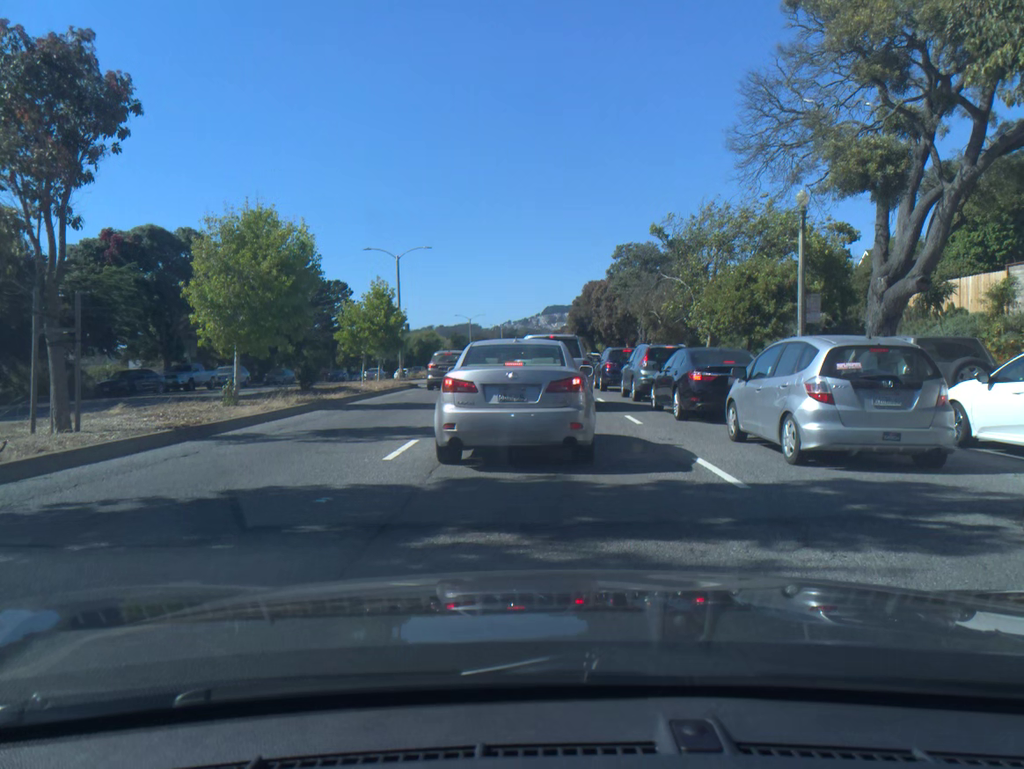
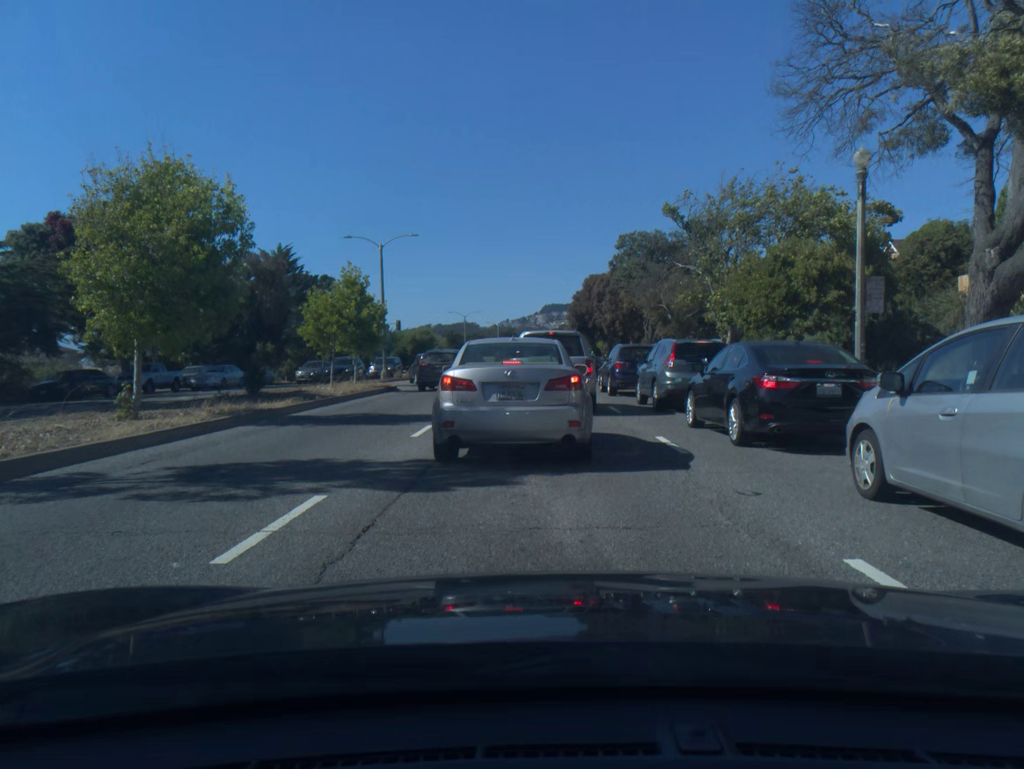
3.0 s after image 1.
(0.0, +4.9) m; +1°
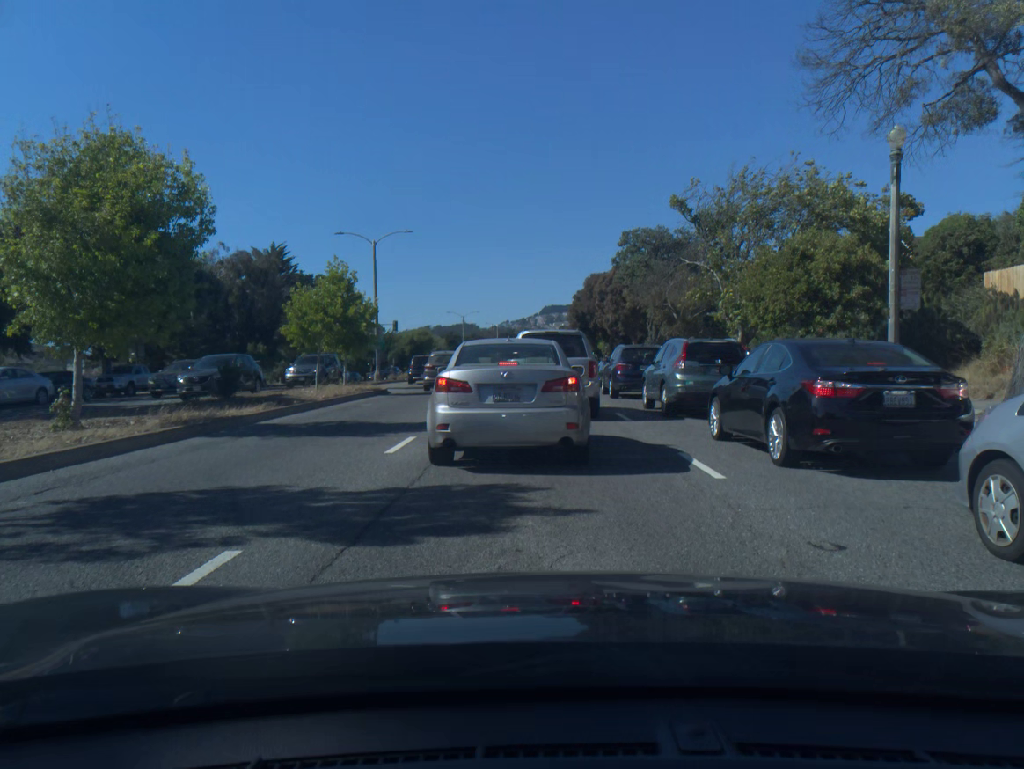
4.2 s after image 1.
(0.0, +1.9) m; -1°
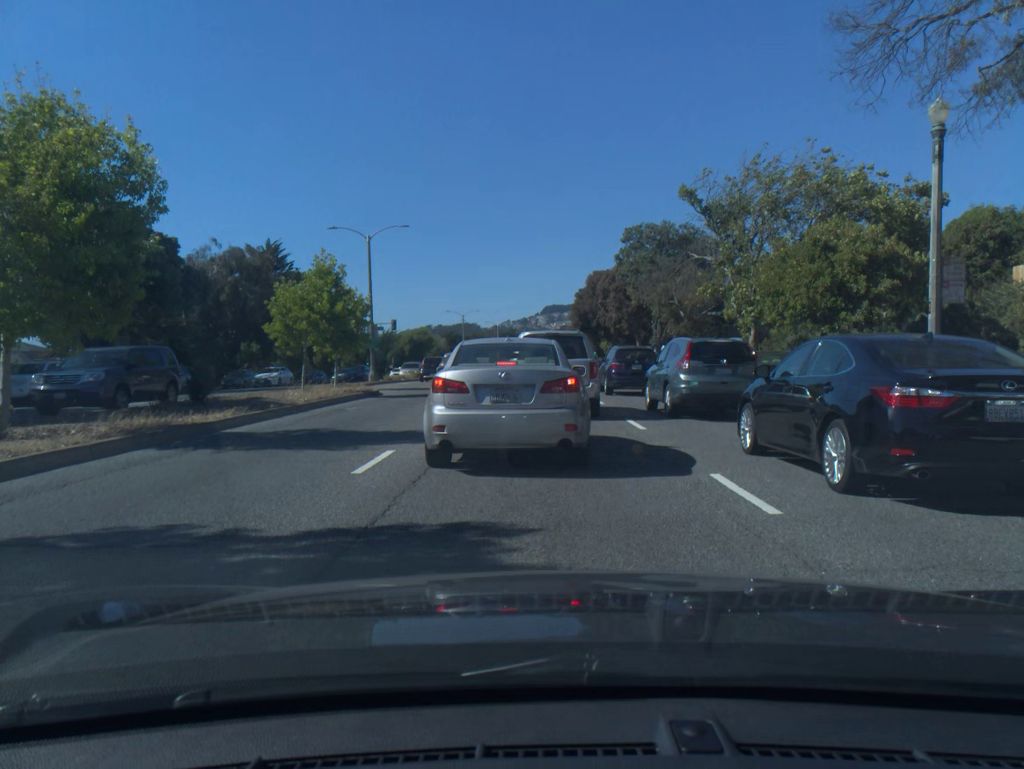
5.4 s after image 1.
(0.0, +1.8) m; -1°
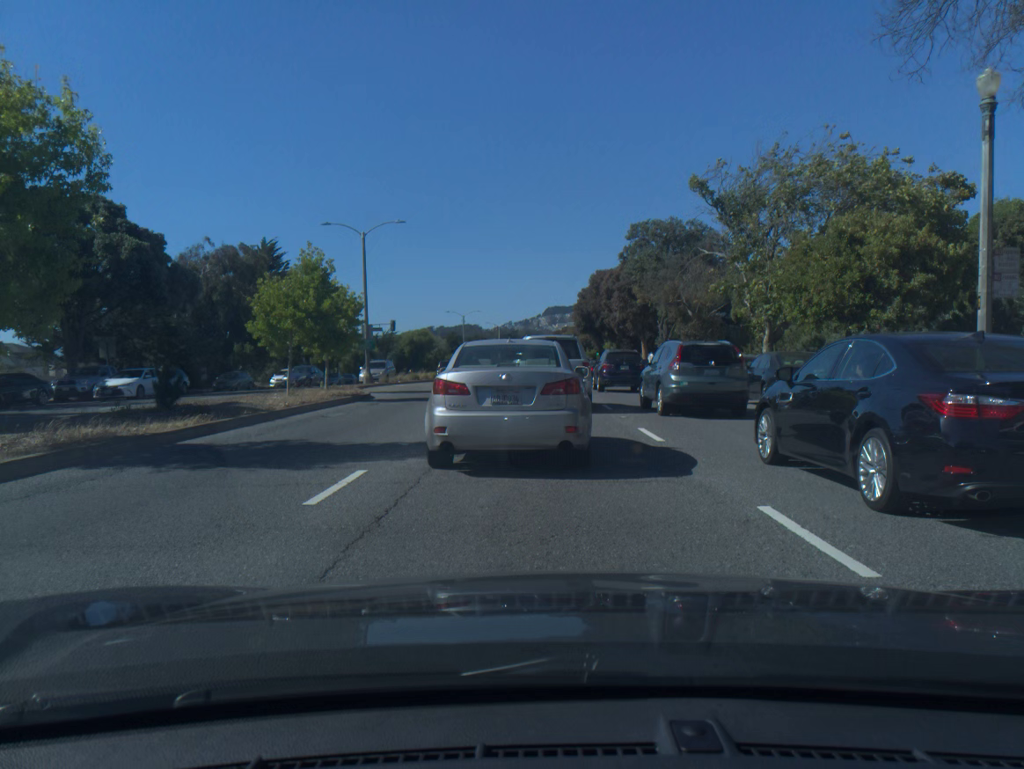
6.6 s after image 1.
(0.0, +1.7) m; 0°
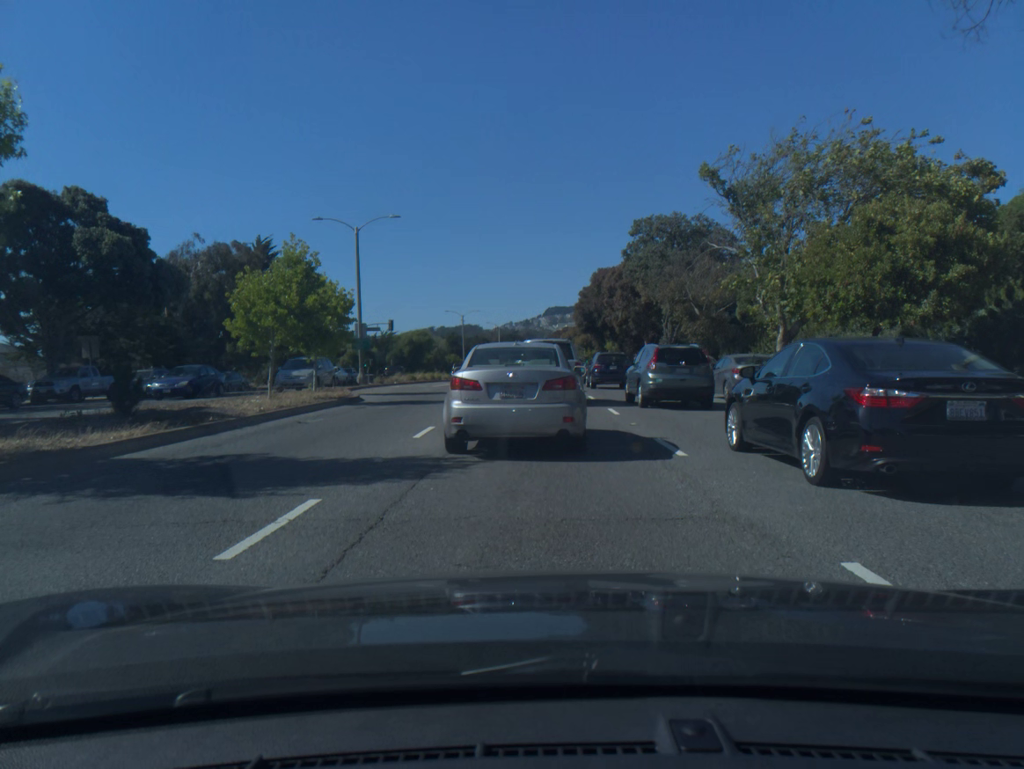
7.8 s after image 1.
(0.0, +1.7) m; 0°
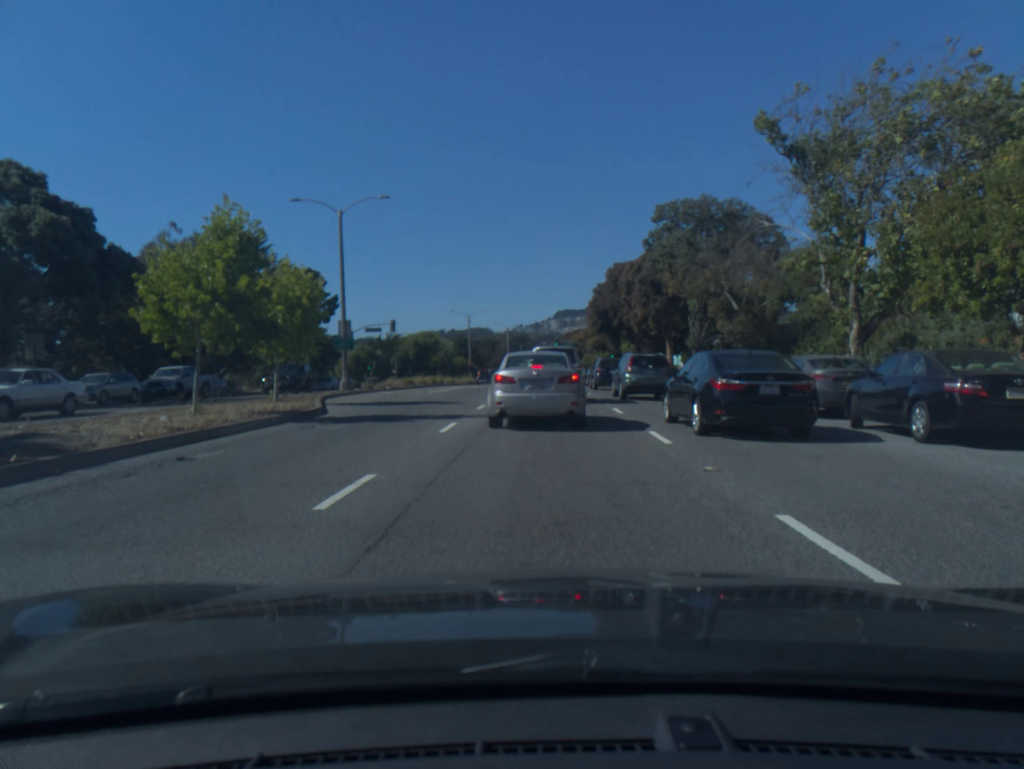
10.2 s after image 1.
(0.0, +5.6) m; 0°
